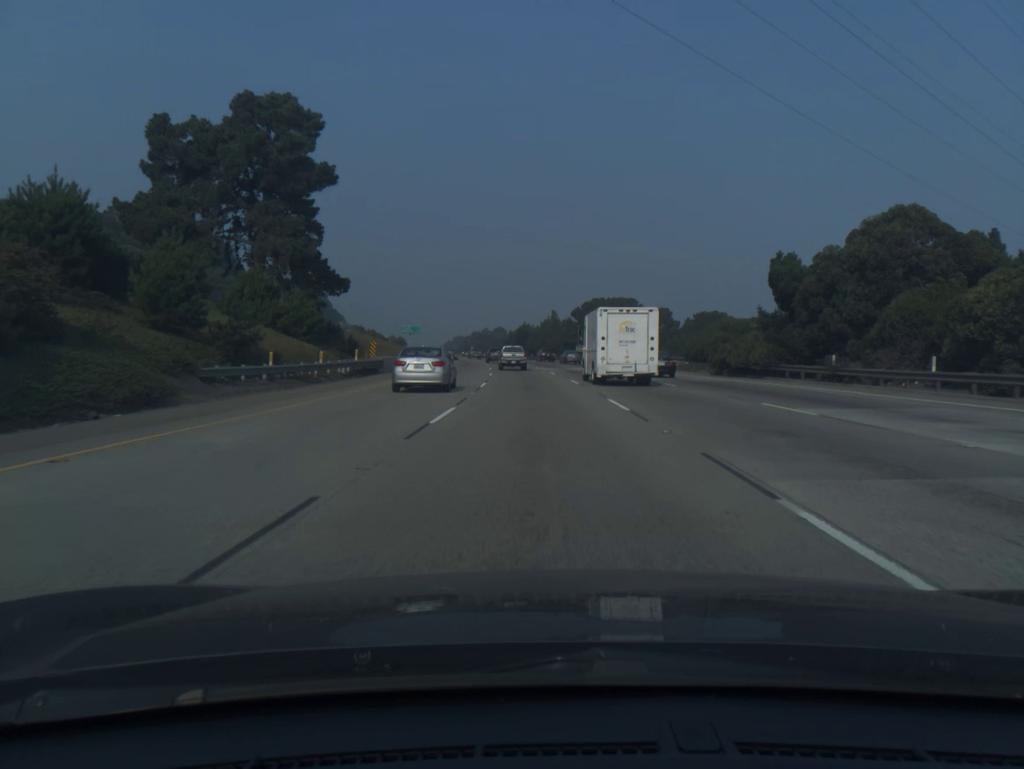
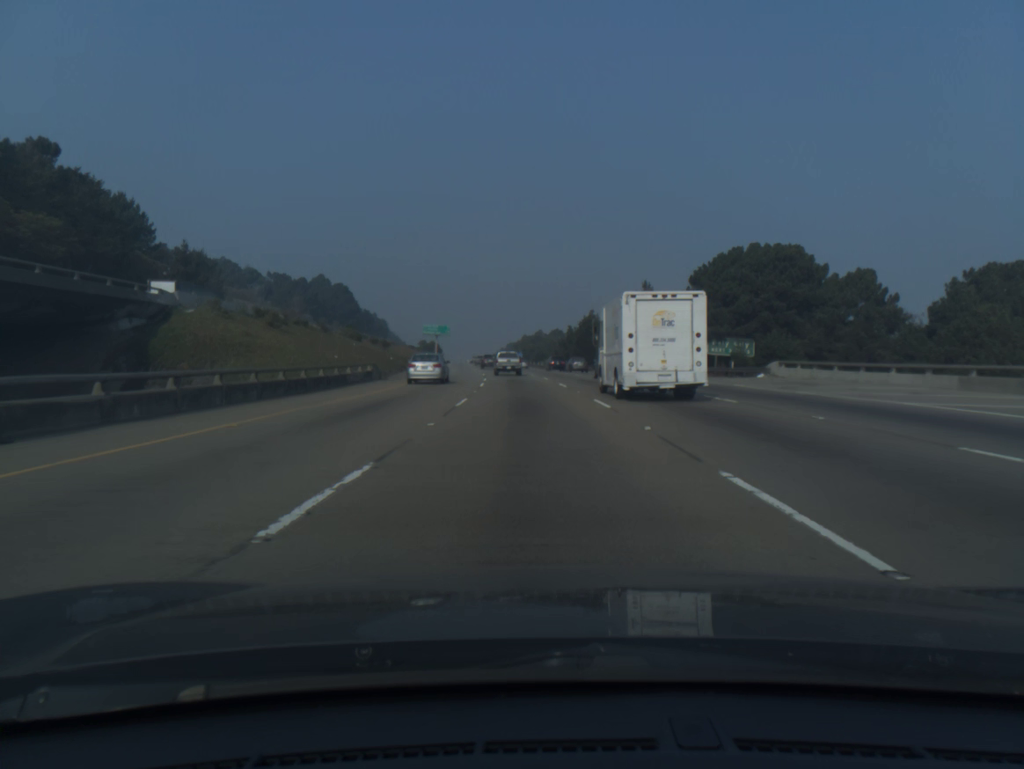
(-2.5, +66.8) m; -4°
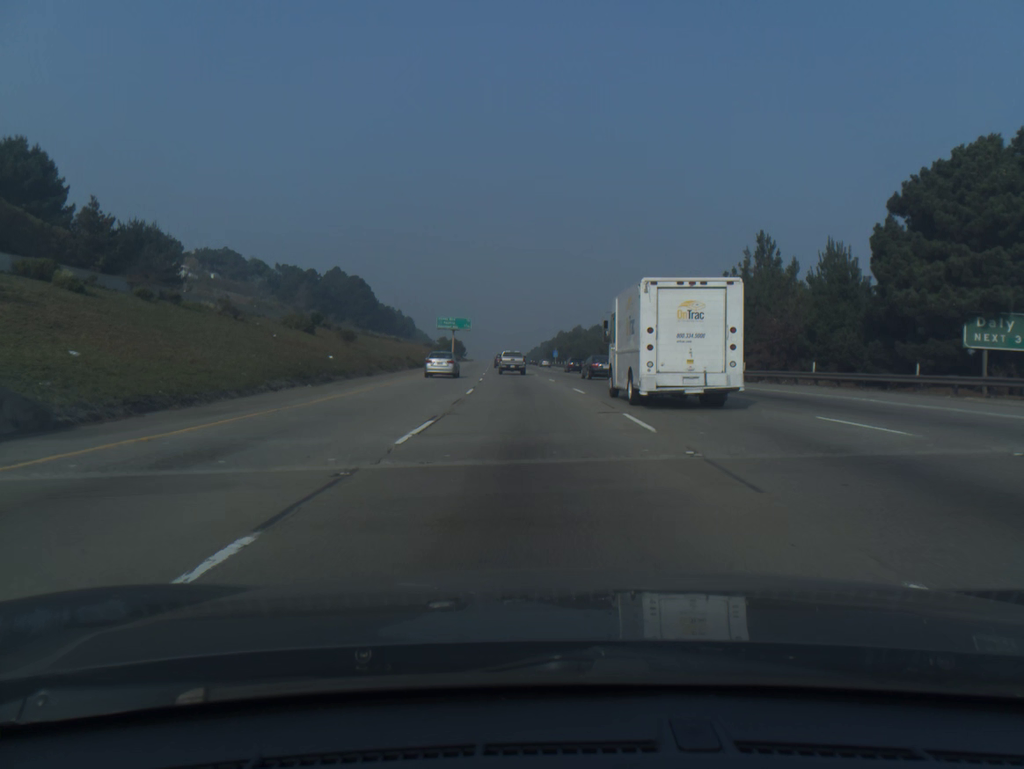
(-0.7, +33.1) m; -3°
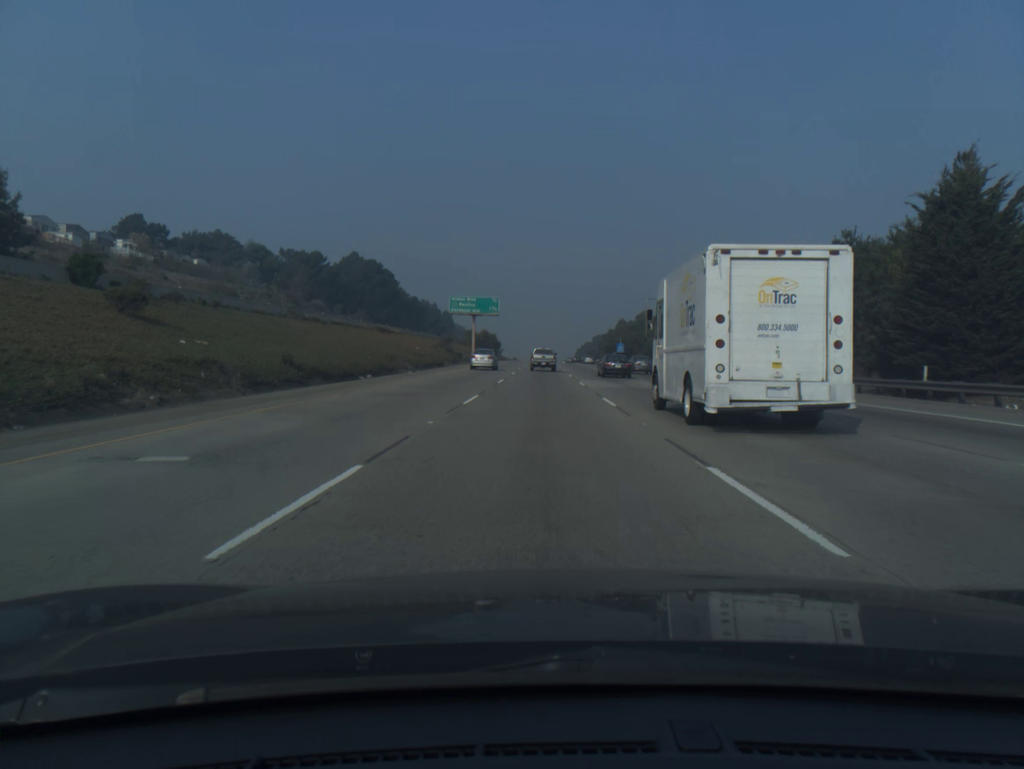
(-1.6, +49.7) m; -3°
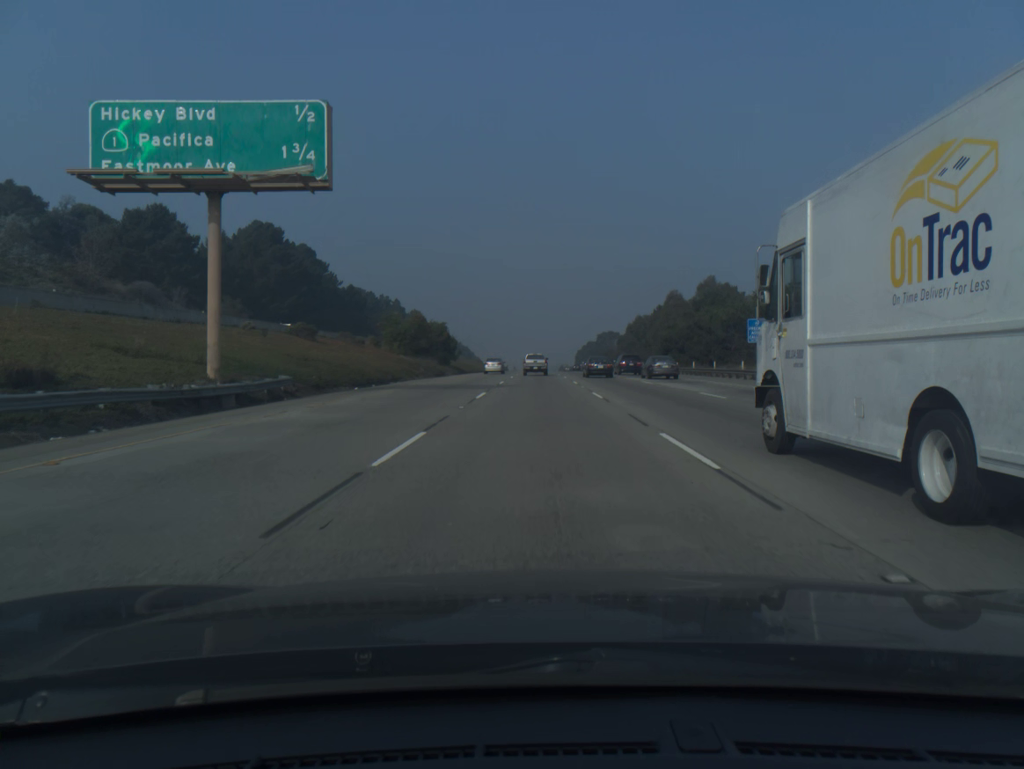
(0.0, +83.6) m; 0°
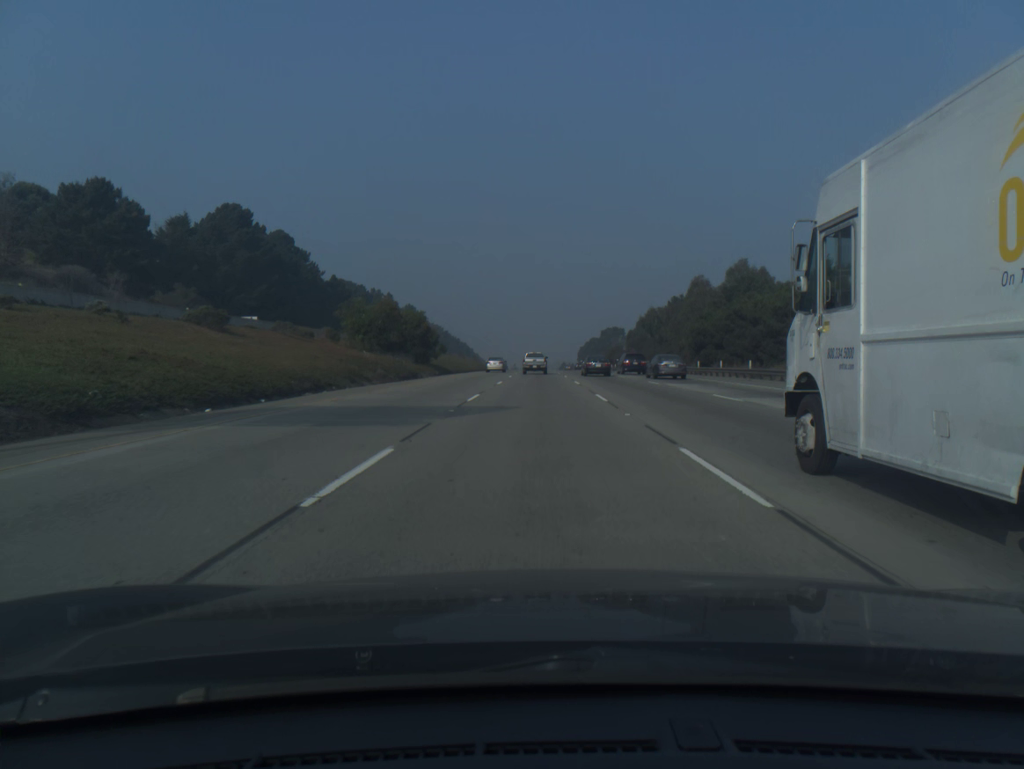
(0.0, +16.8) m; 0°
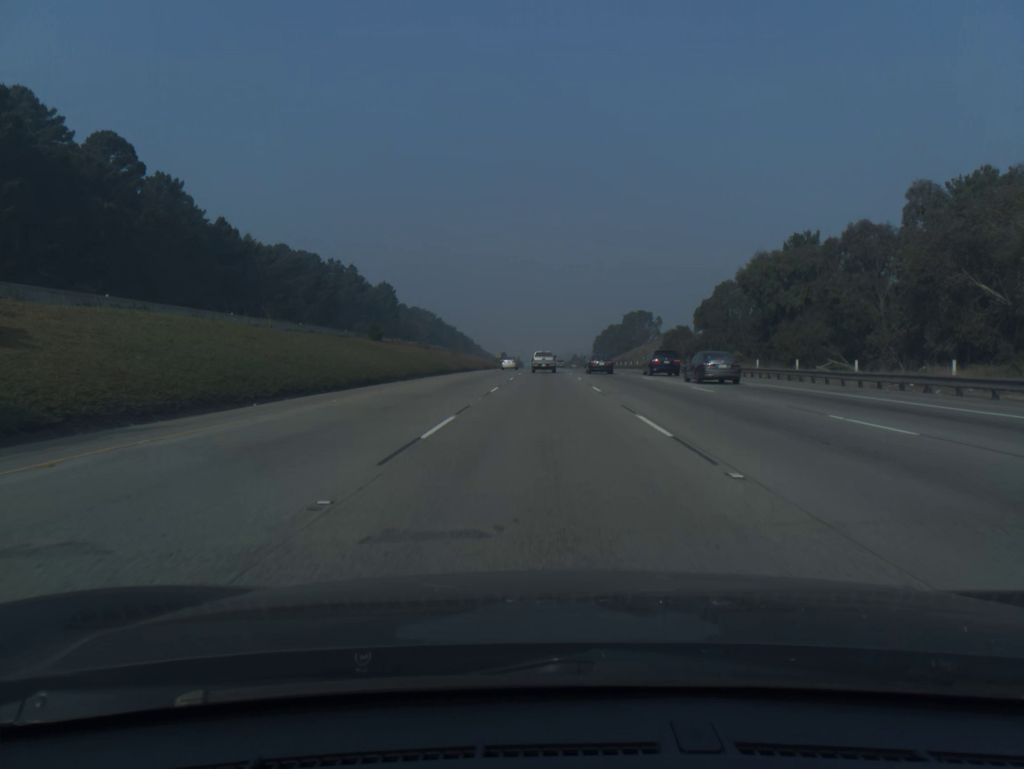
(-0.4, +67.8) m; -1°
